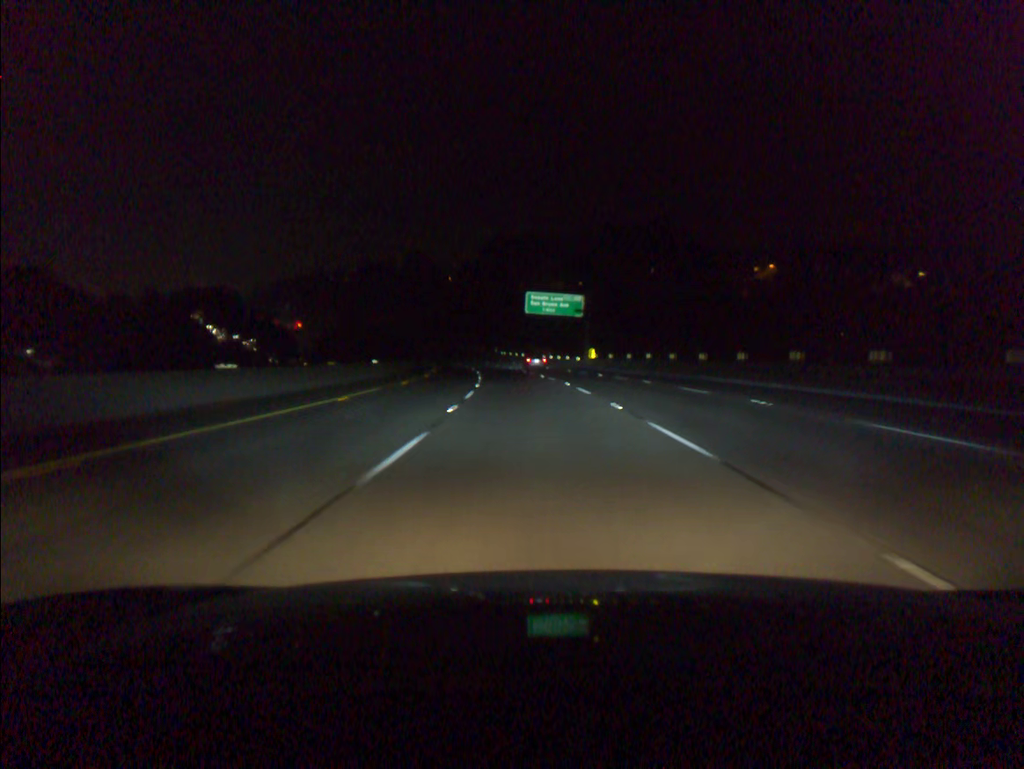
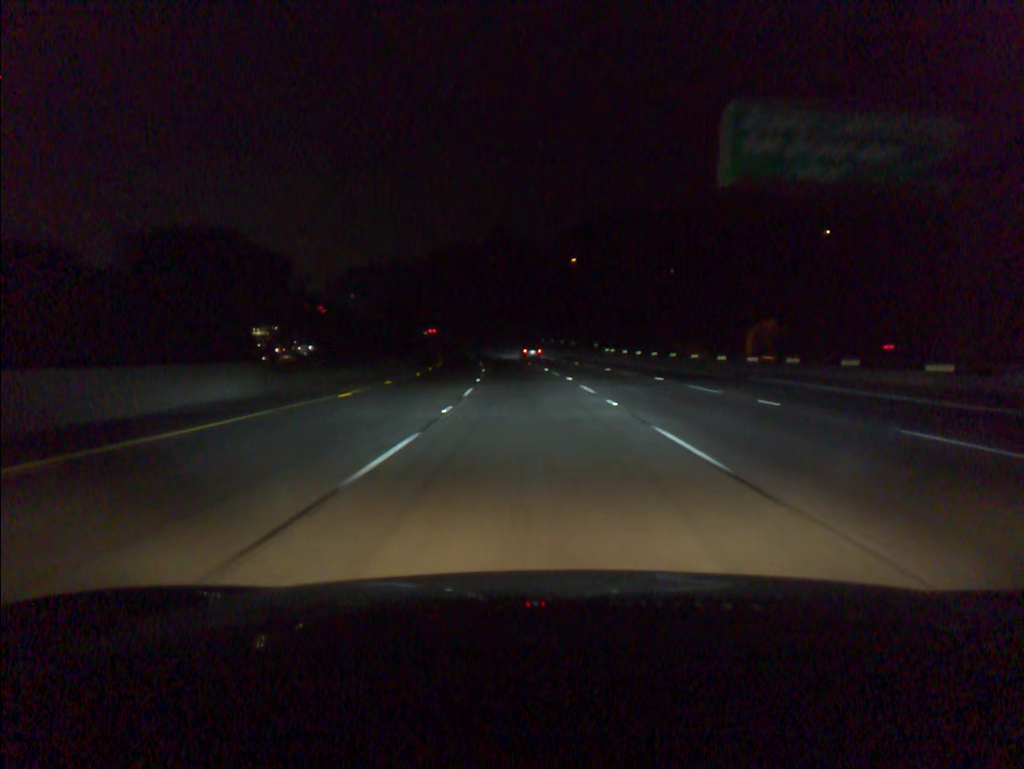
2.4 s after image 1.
(-4.3, +73.3) m; -7°
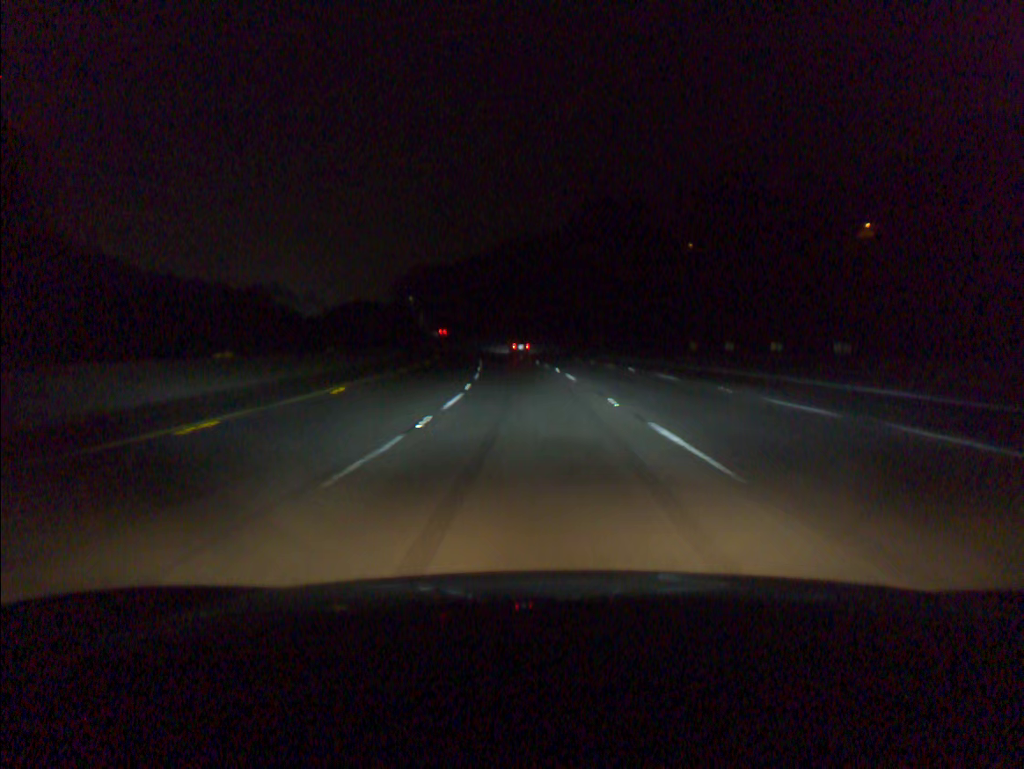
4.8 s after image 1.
(-4.1, +73.5) m; -6°
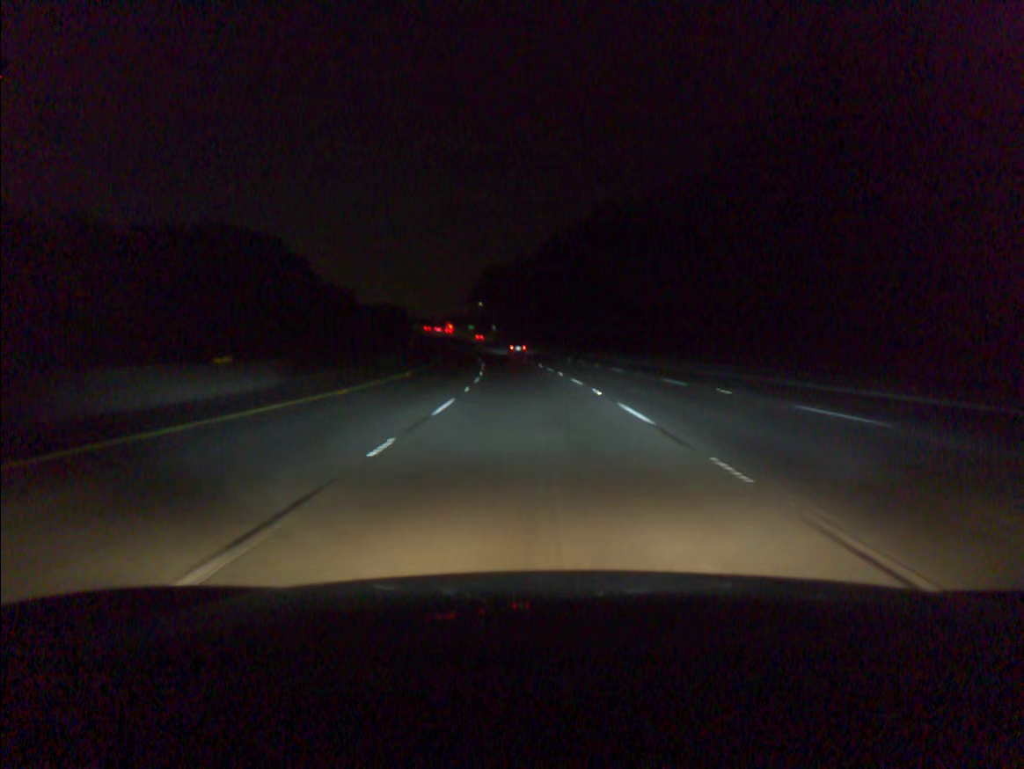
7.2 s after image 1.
(-4.3, +73.2) m; -7°
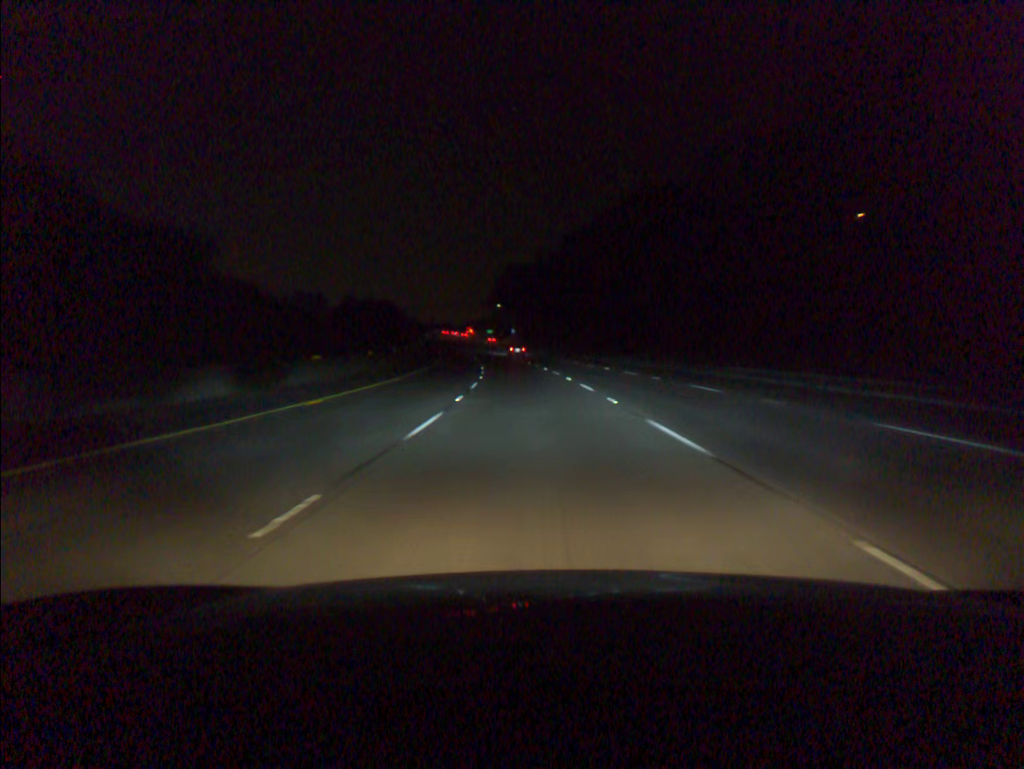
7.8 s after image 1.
(-0.3, +18.2) m; -2°
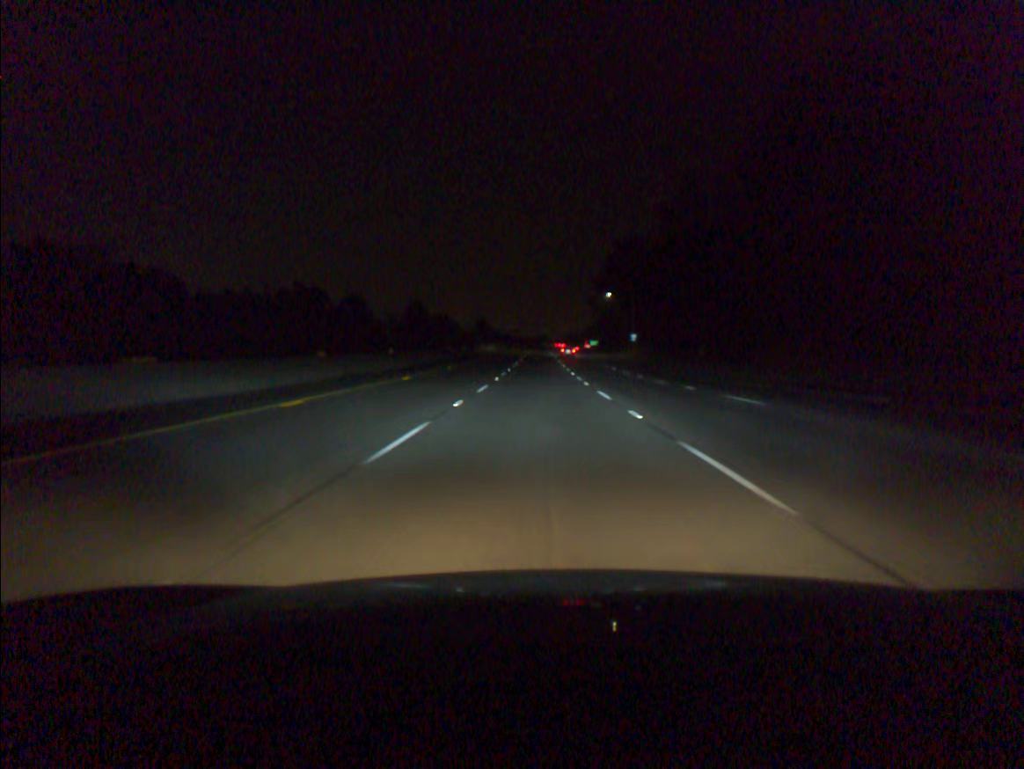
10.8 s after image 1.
(-6.1, +90.1) m; -8°
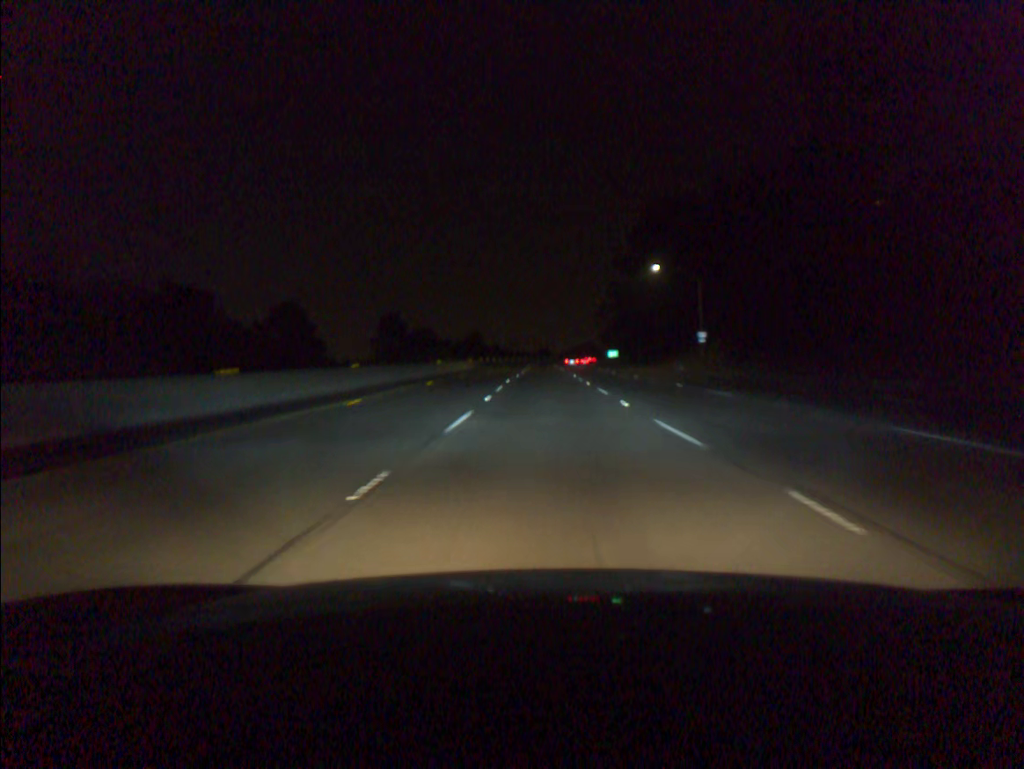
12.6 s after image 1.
(-0.4, +54.1) m; 0°
